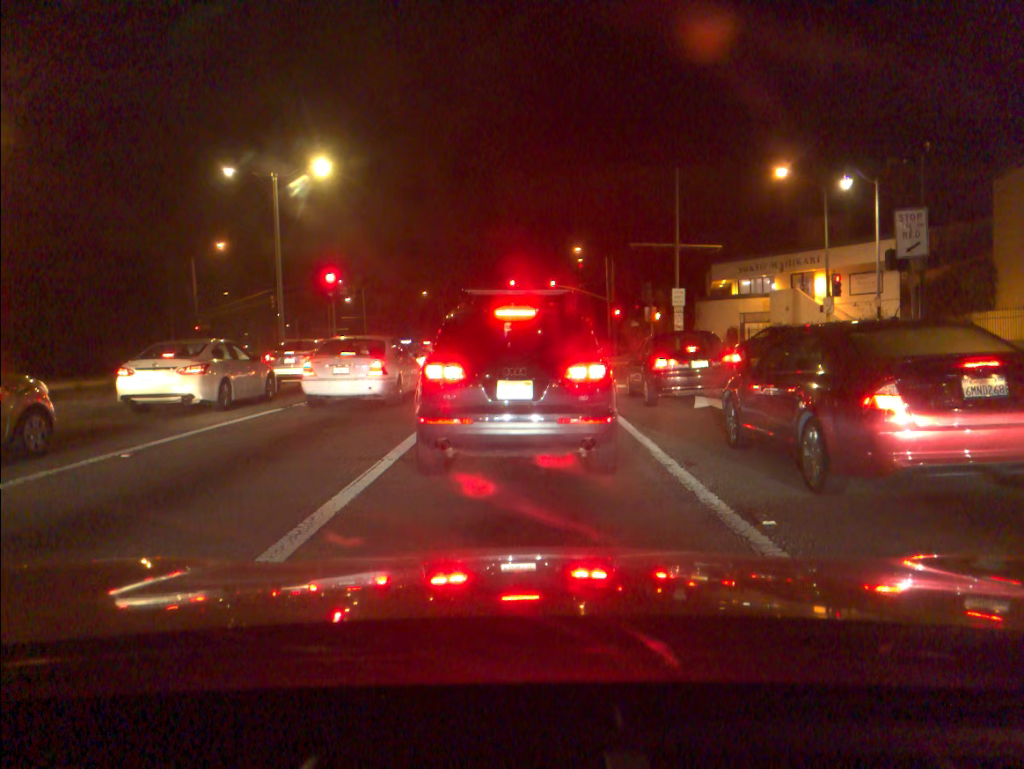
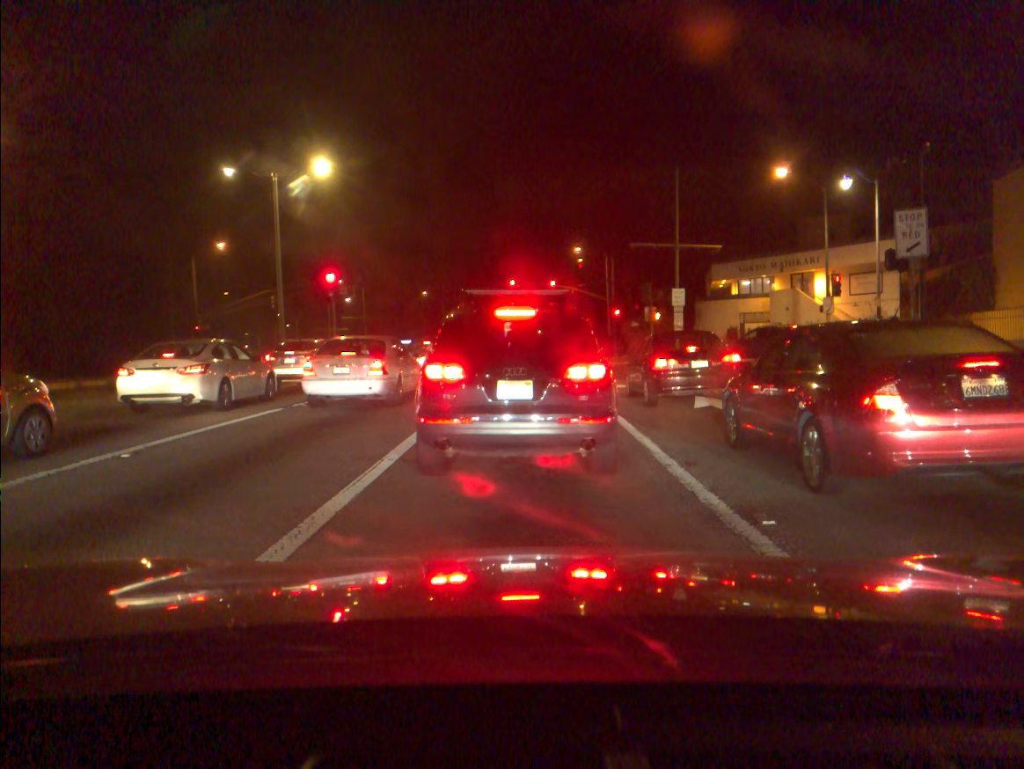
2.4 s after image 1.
(0.0, -0.1) m; 0°
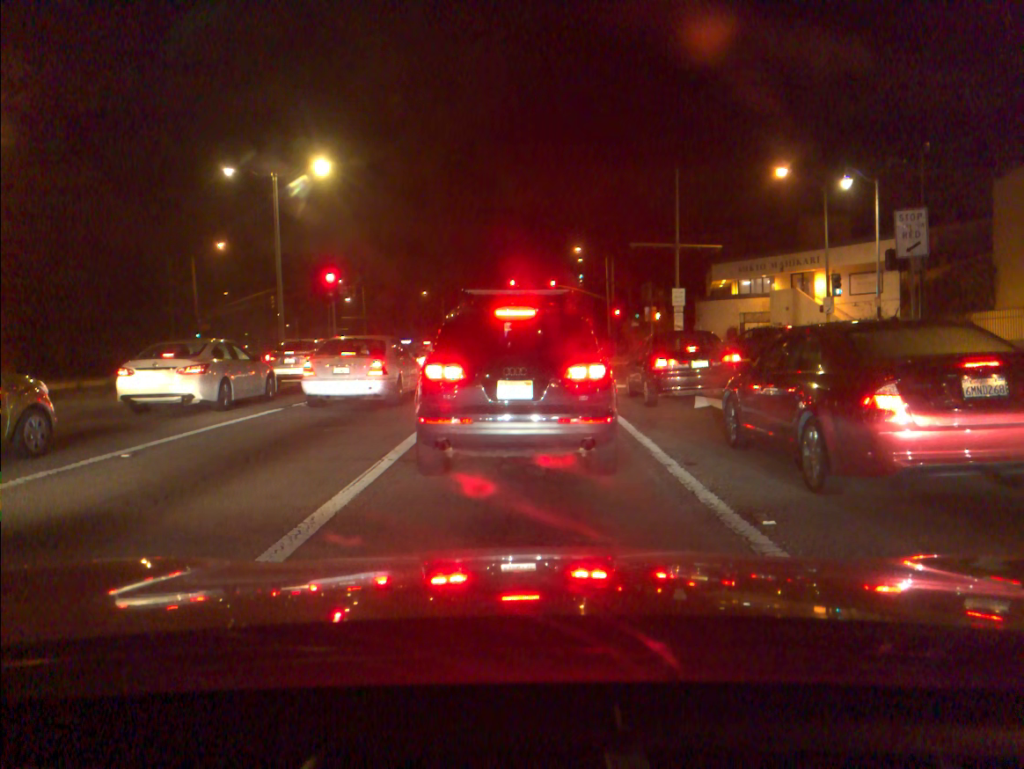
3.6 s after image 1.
(0.0, 0.0) m; 0°
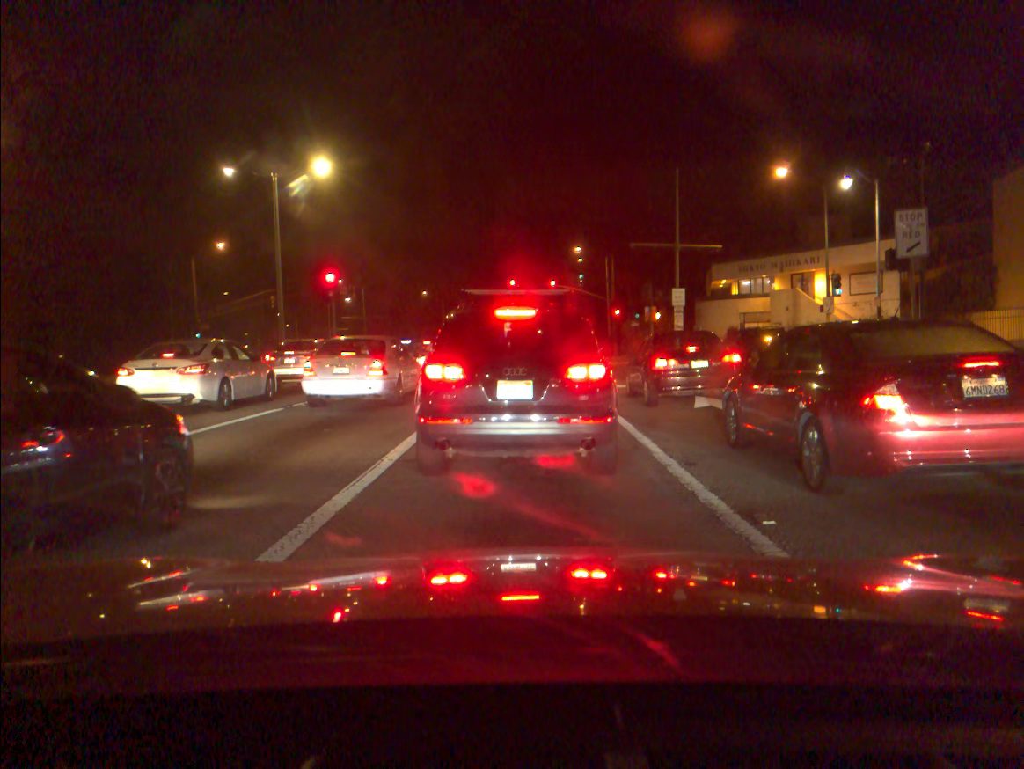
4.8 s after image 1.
(0.0, 0.0) m; 0°
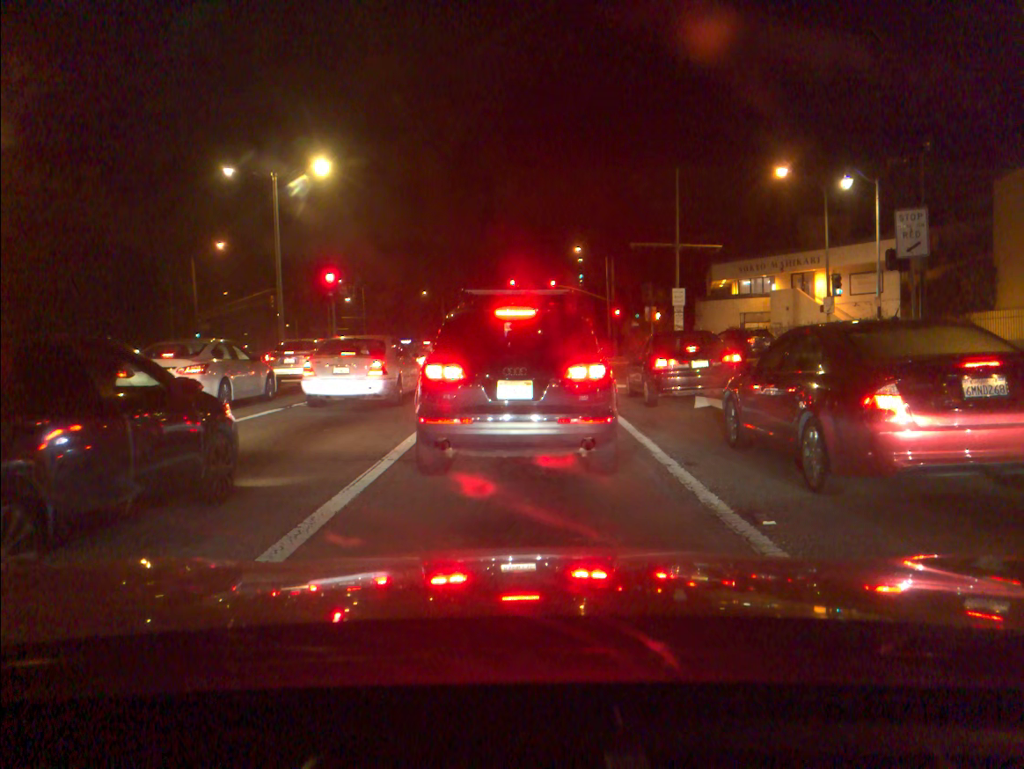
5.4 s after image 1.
(0.0, 0.0) m; 0°
